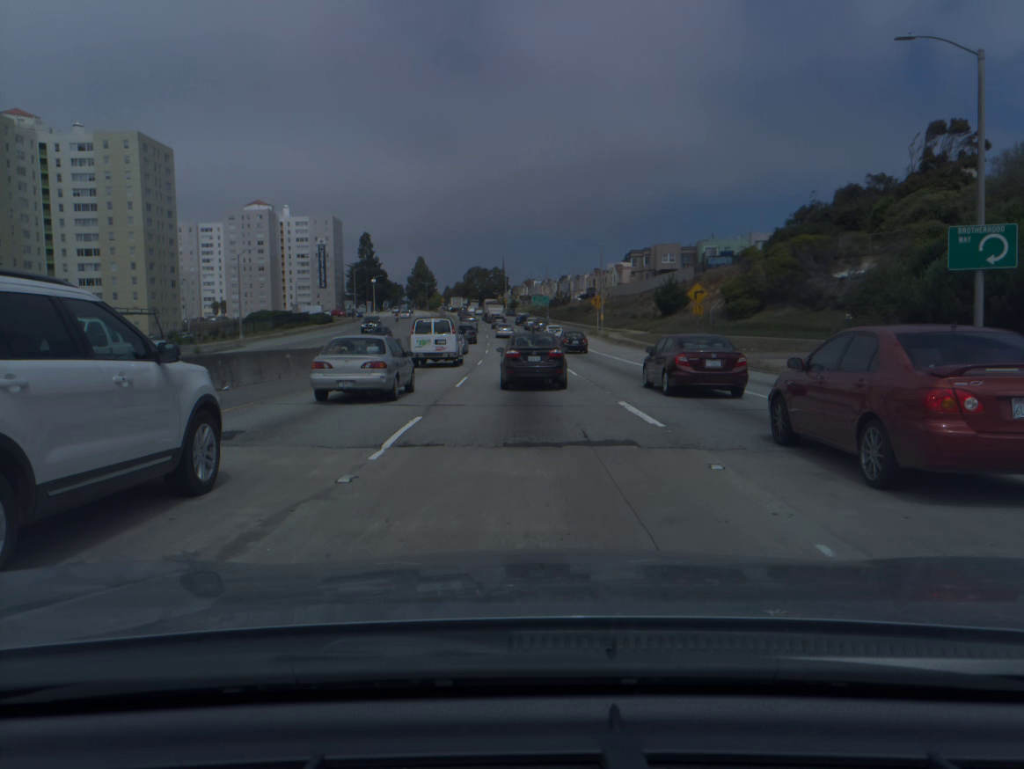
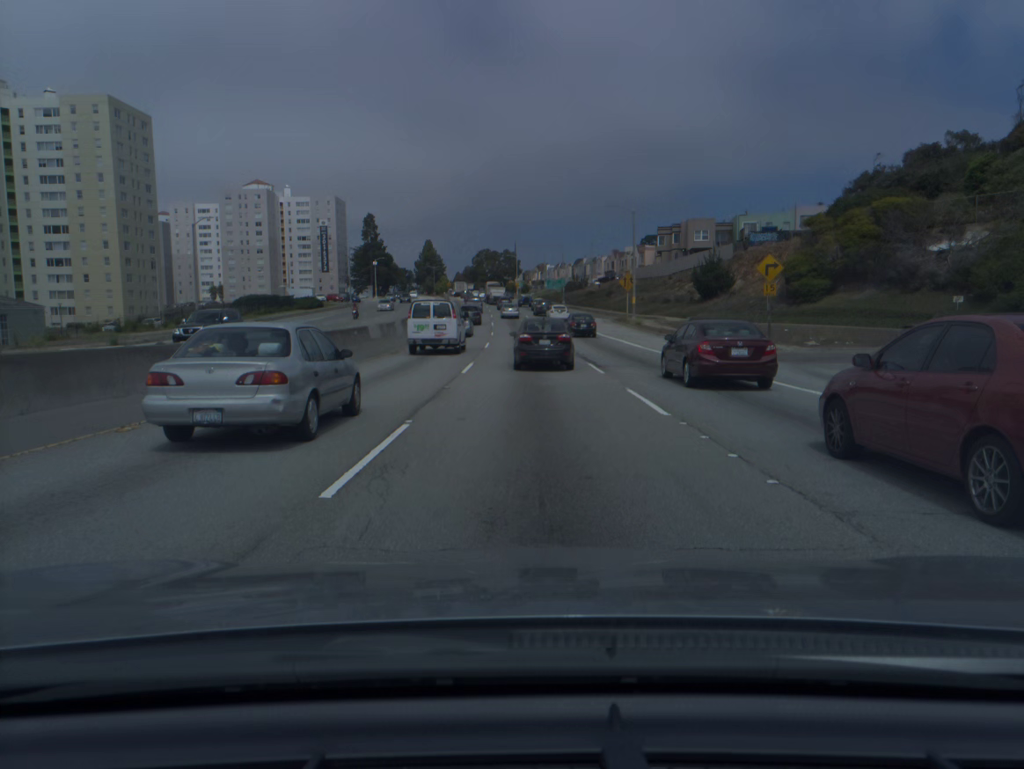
(-0.1, +14.9) m; -1°
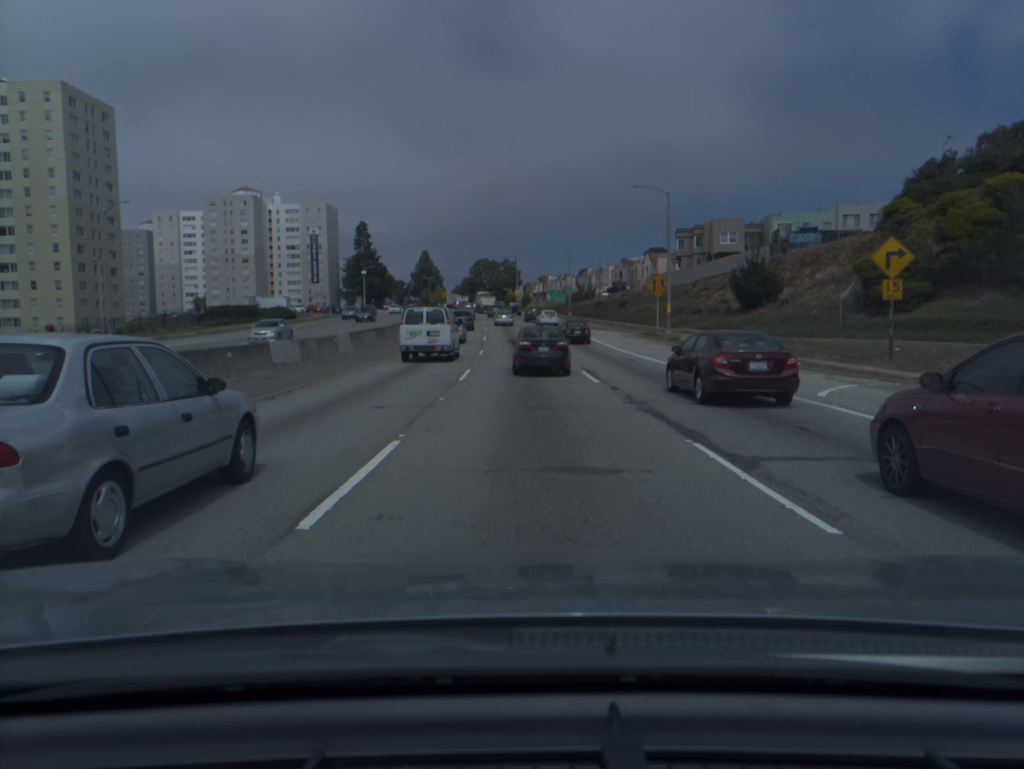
(0.0, +15.2) m; 0°
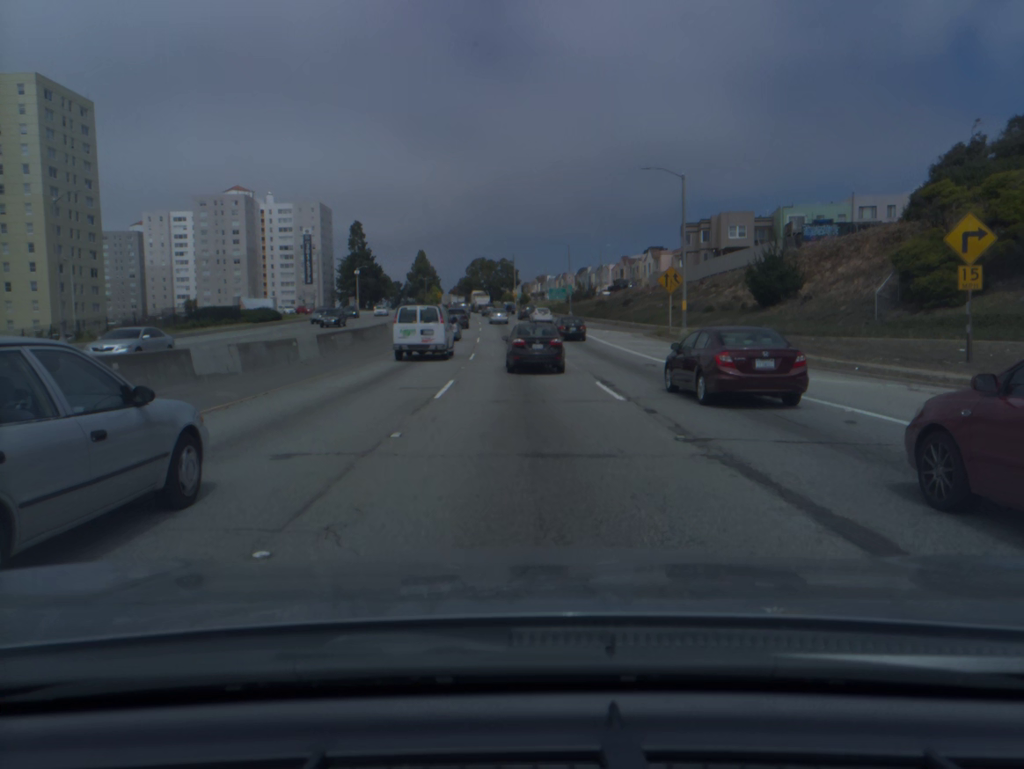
(0.0, +5.4) m; 0°
